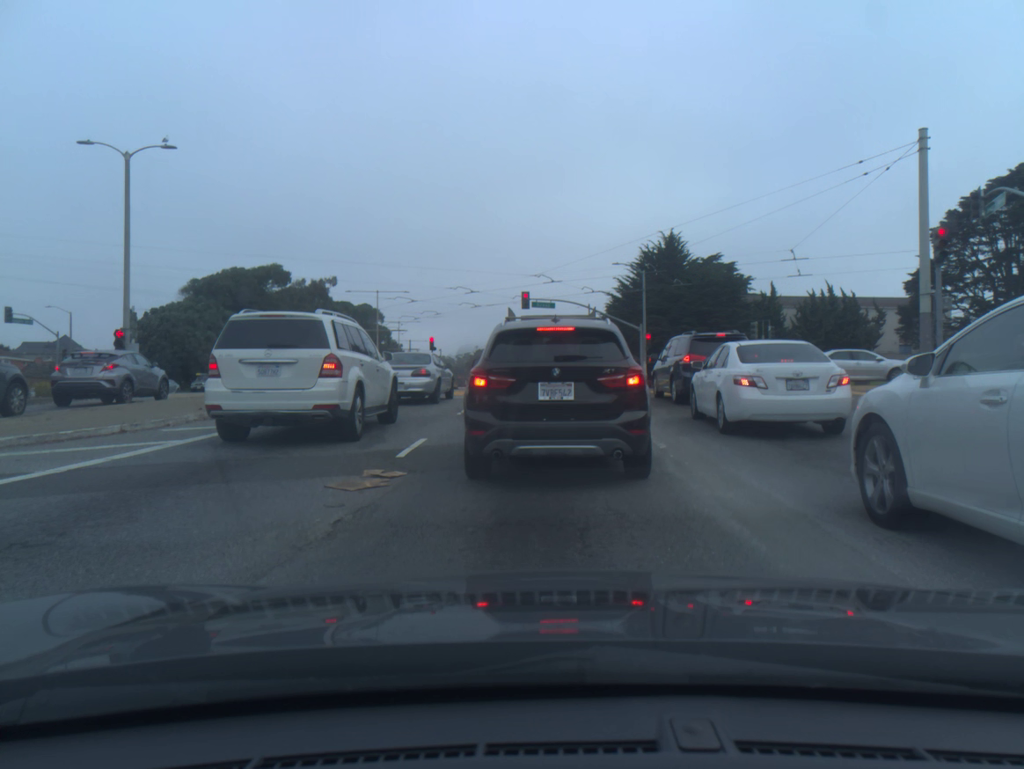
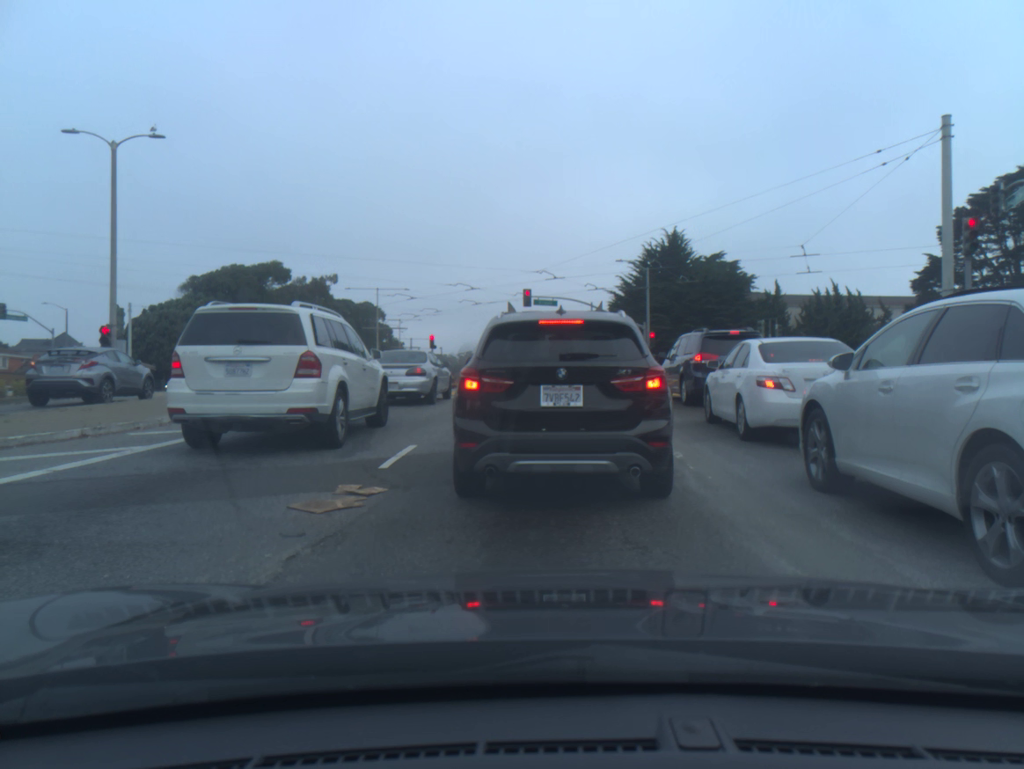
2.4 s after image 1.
(0.0, +1.1) m; 0°
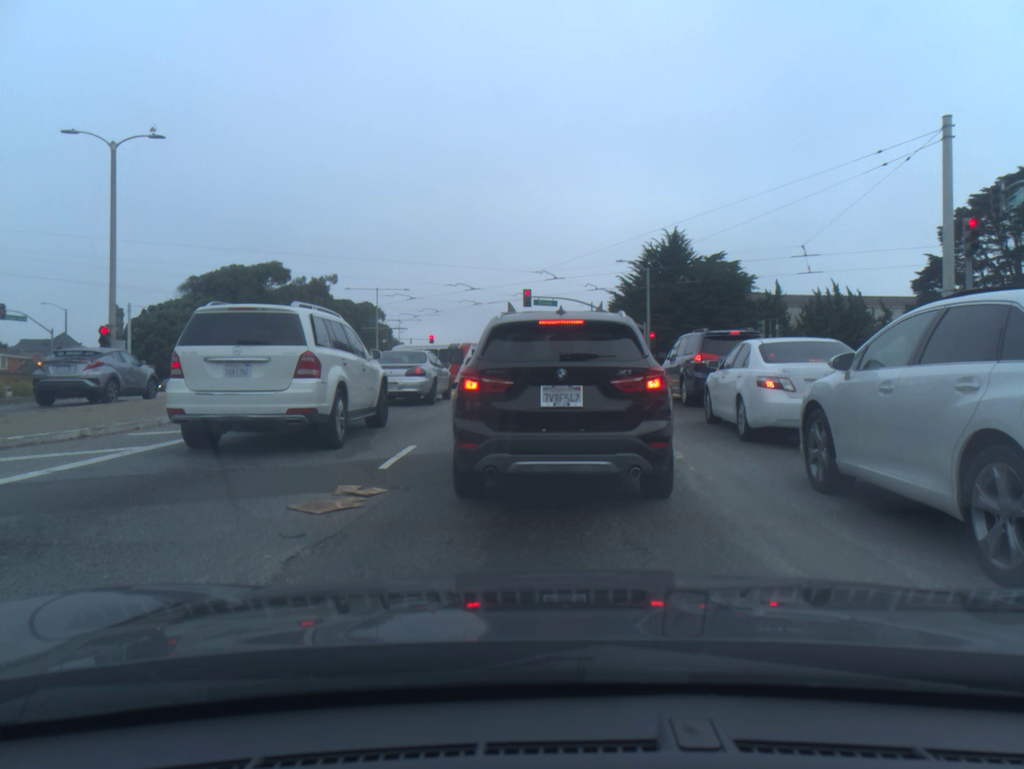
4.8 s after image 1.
(0.0, 0.0) m; 0°
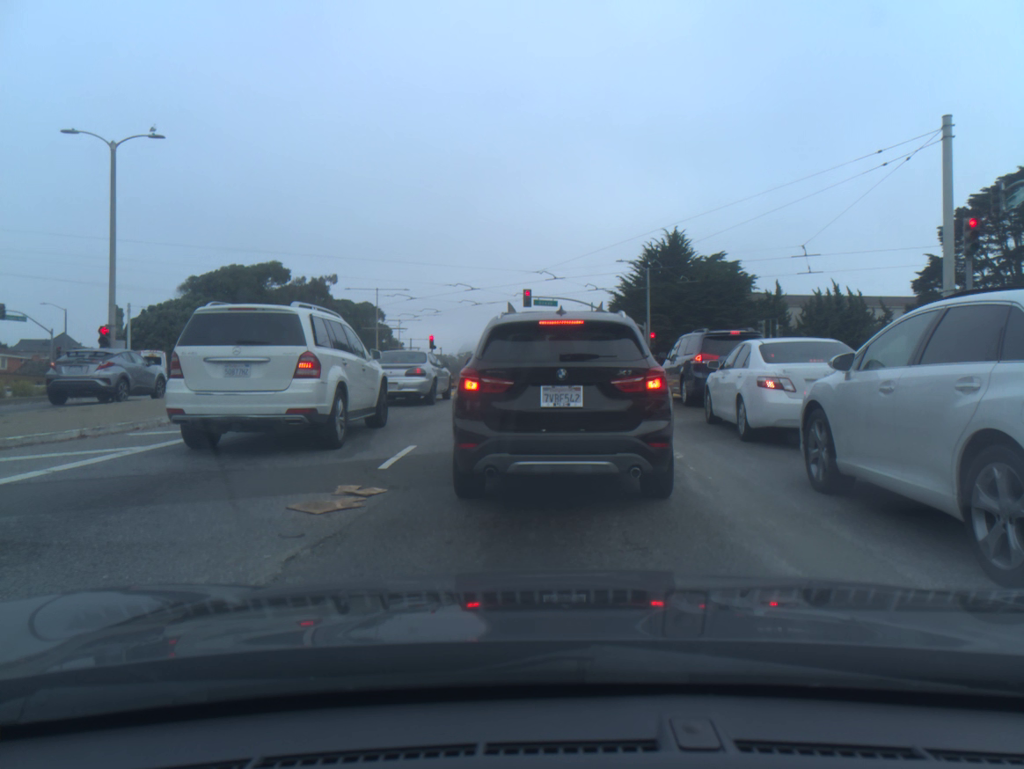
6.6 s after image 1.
(0.0, 0.0) m; 0°
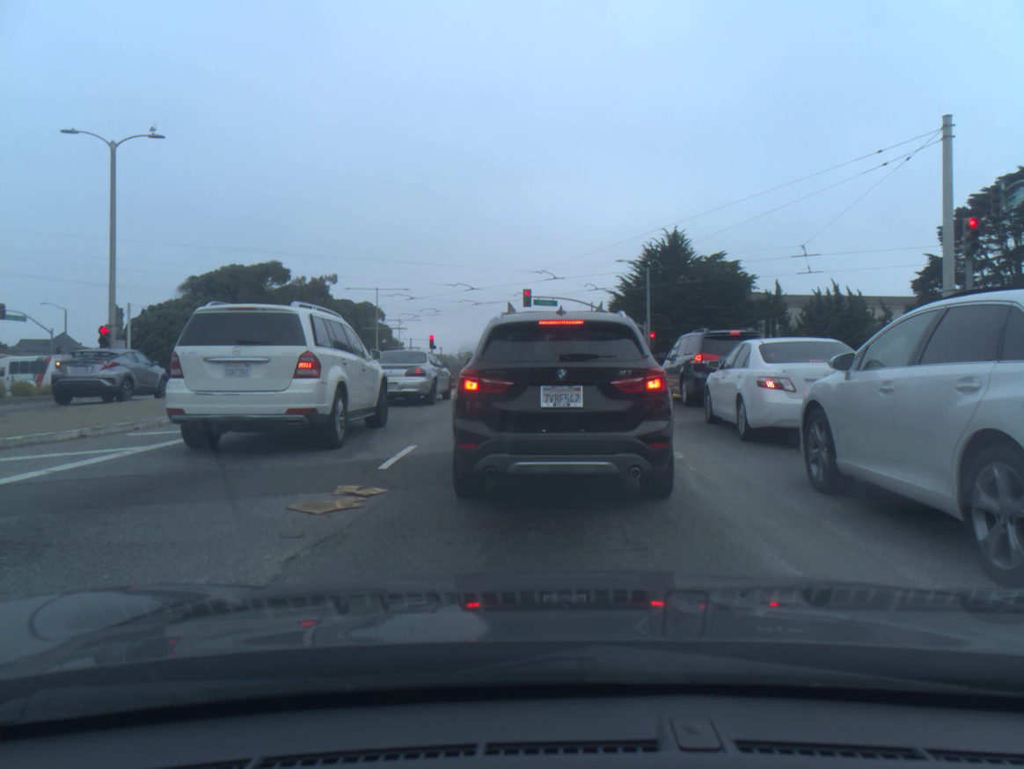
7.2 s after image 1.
(0.0, 0.0) m; 0°
